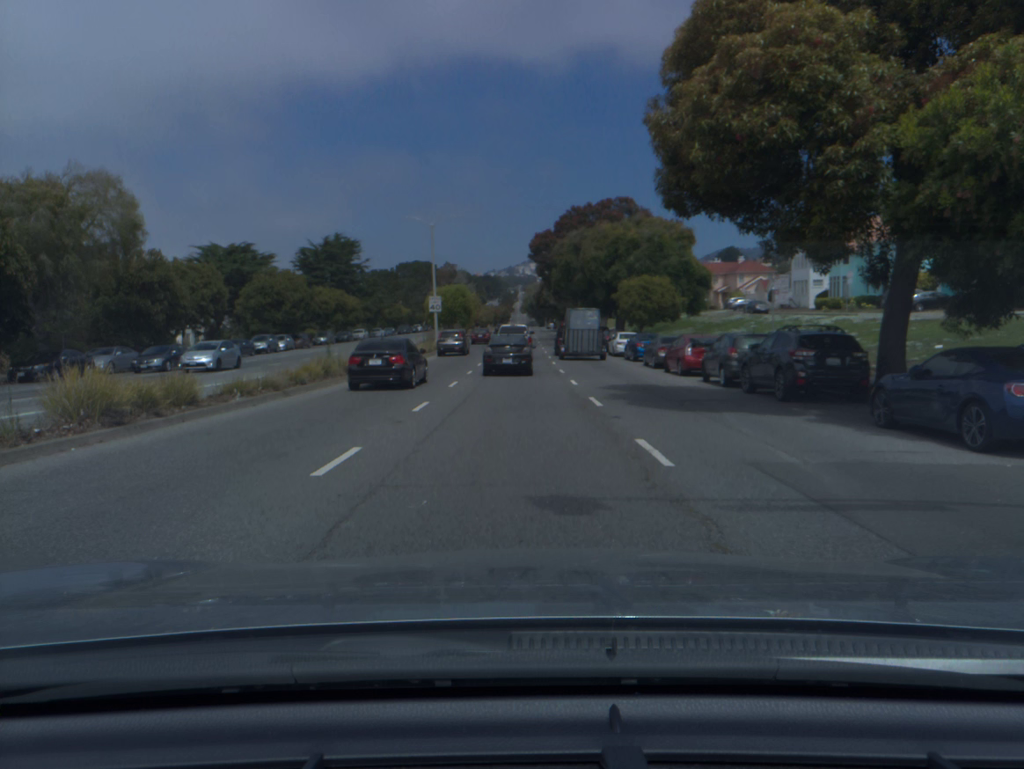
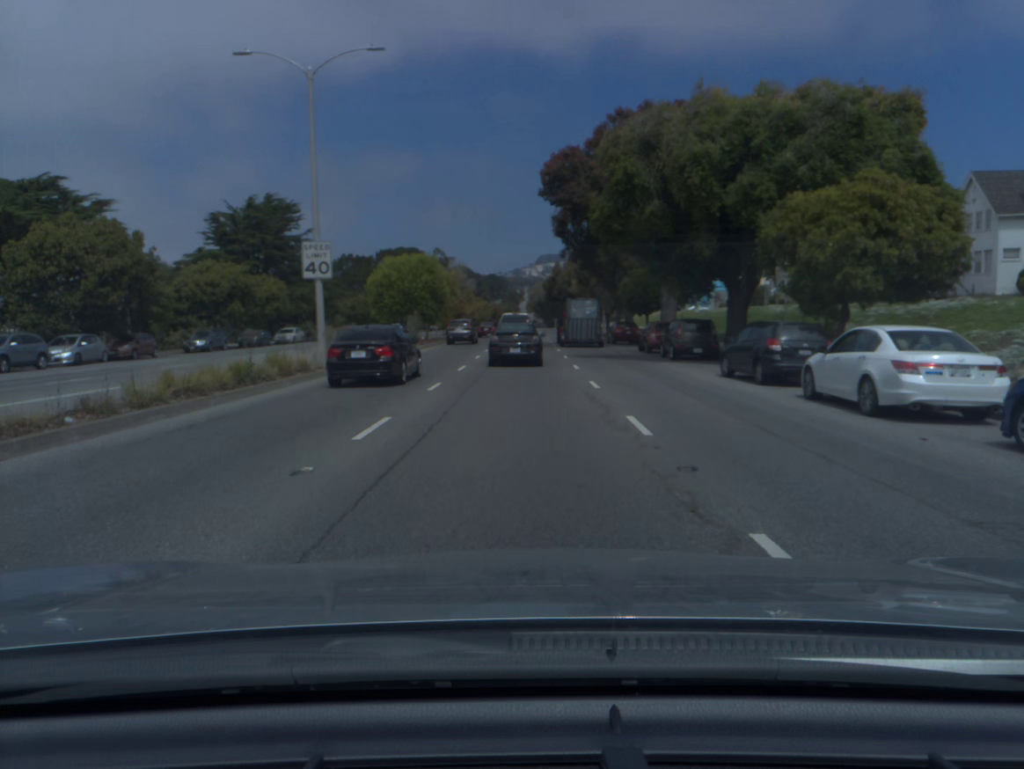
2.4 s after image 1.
(-0.2, +34.7) m; -1°
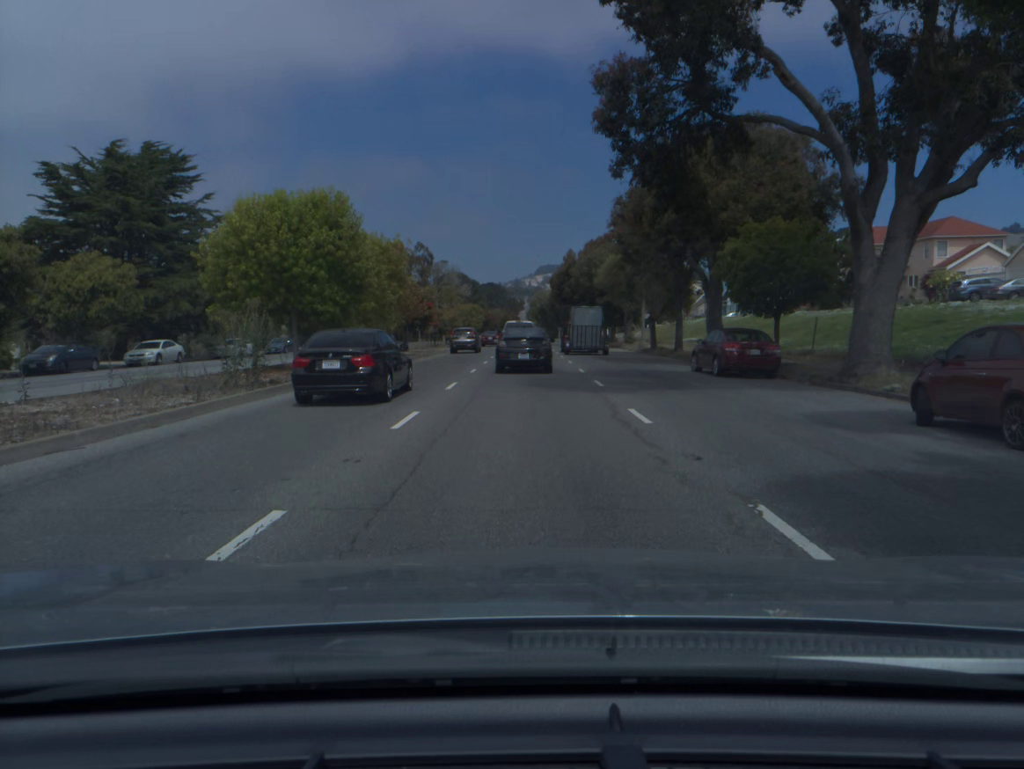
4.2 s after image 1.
(-0.1, +28.0) m; 0°
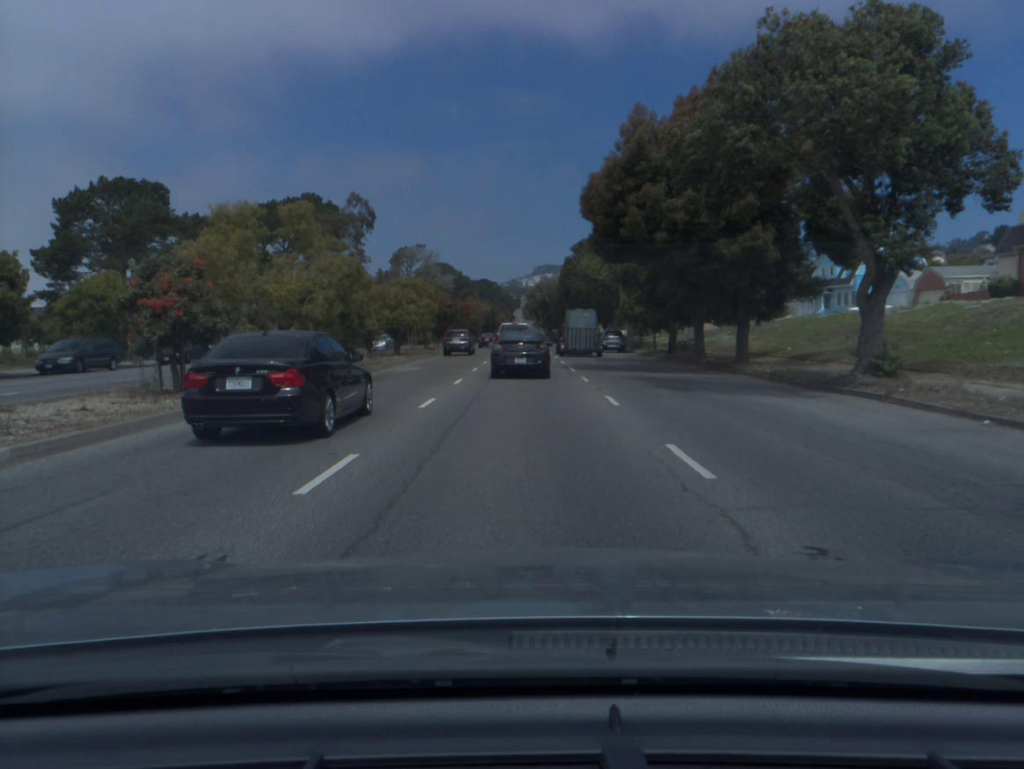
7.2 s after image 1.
(+0.4, +47.5) m; 0°
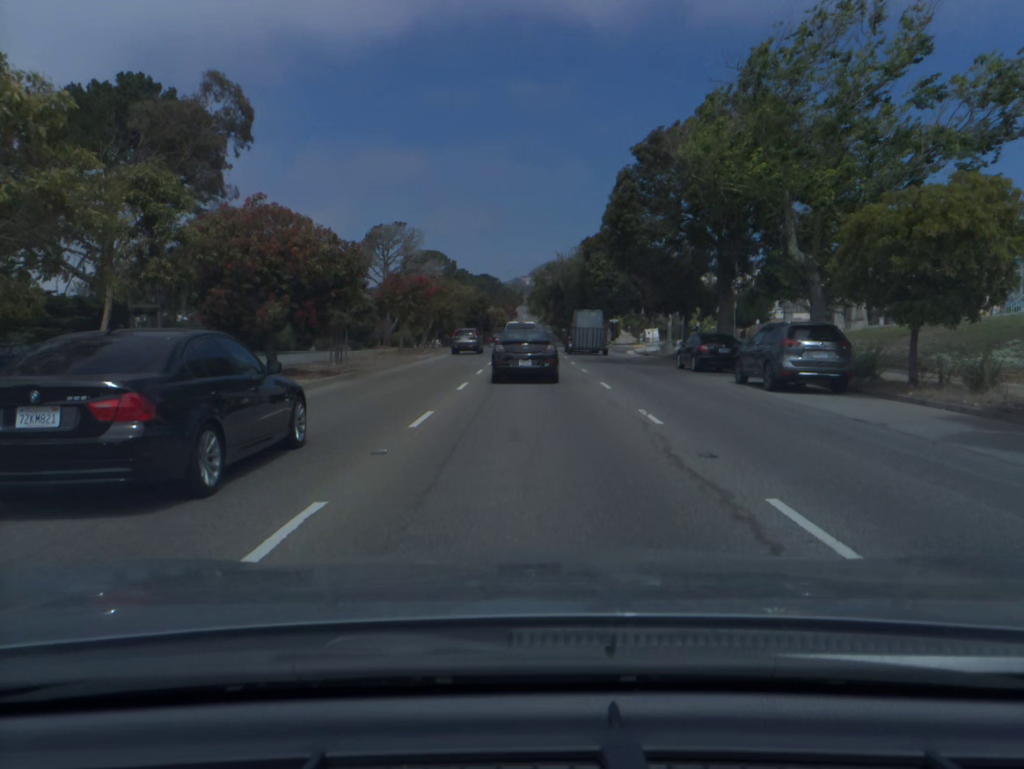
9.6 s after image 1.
(-0.2, +39.3) m; 0°
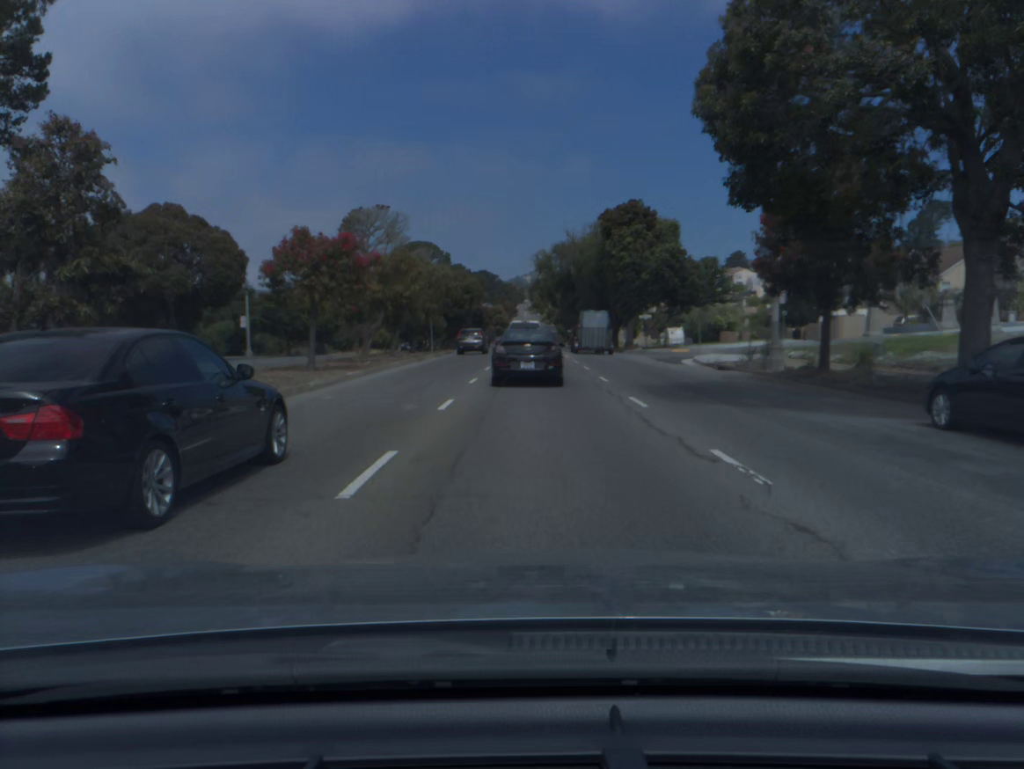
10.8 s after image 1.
(0.0, +19.4) m; 0°
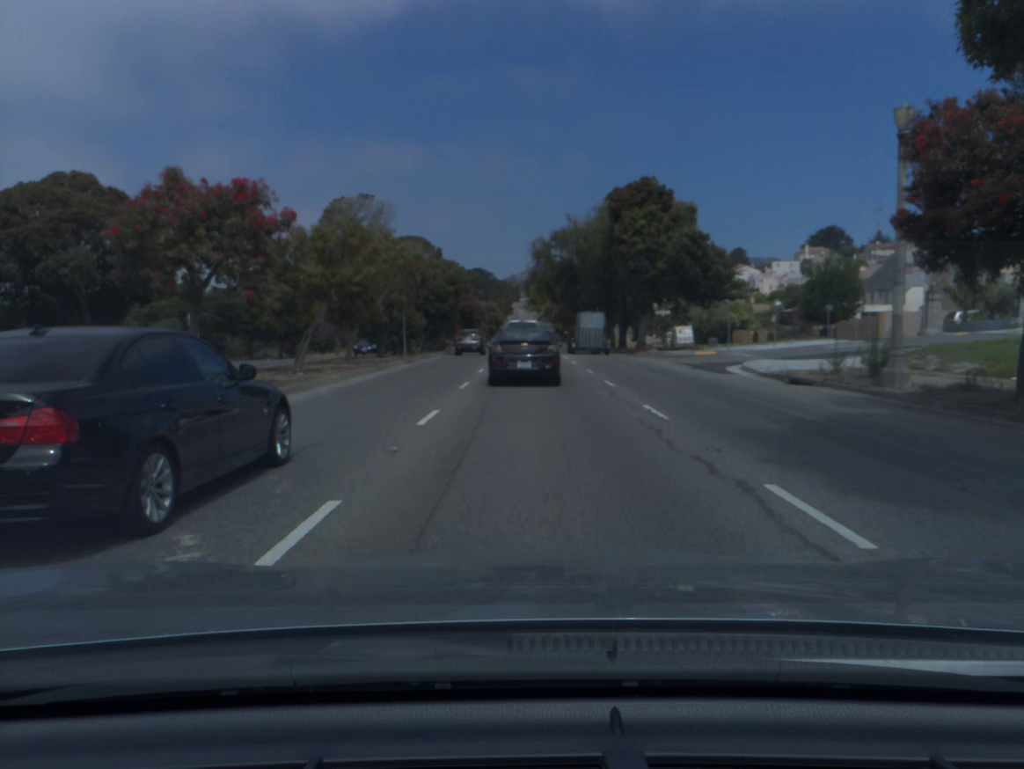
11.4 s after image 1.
(0.0, +9.6) m; 0°
